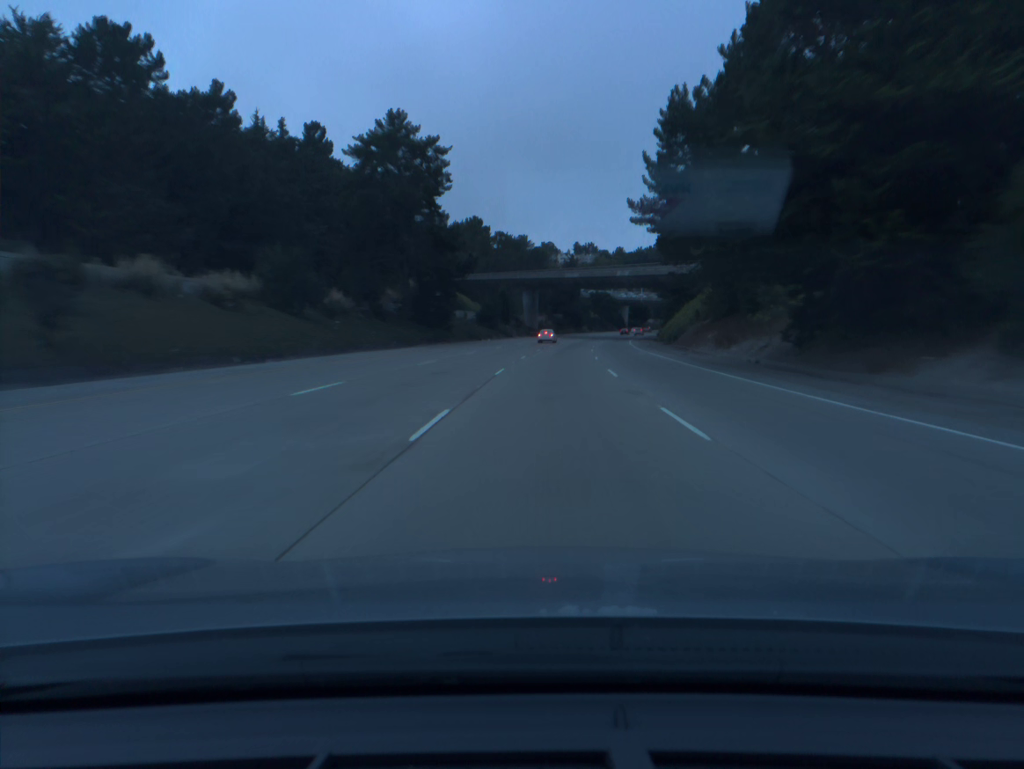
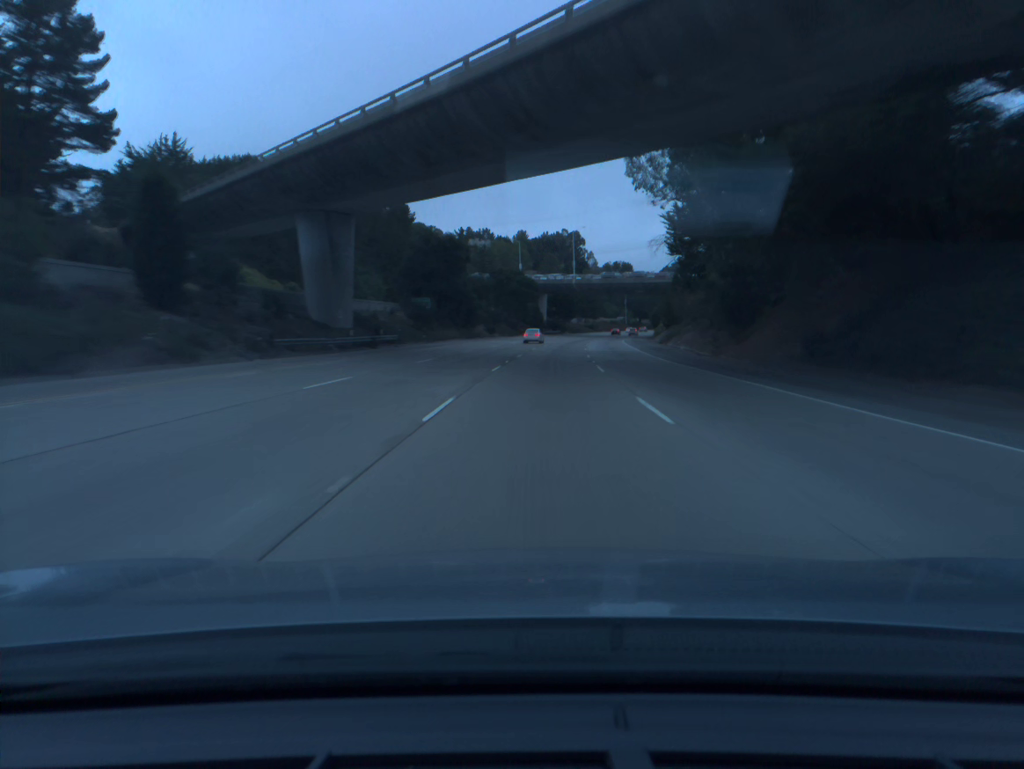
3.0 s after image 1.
(+6.8, +99.9) m; +7°
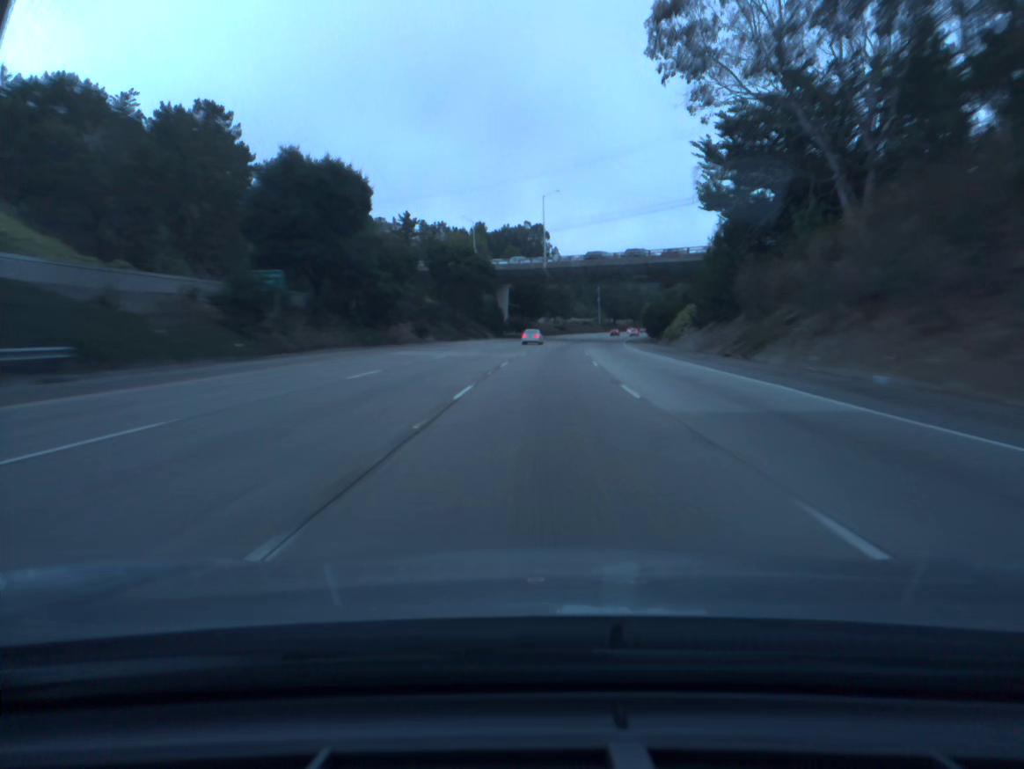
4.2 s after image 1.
(+1.0, +39.9) m; +3°
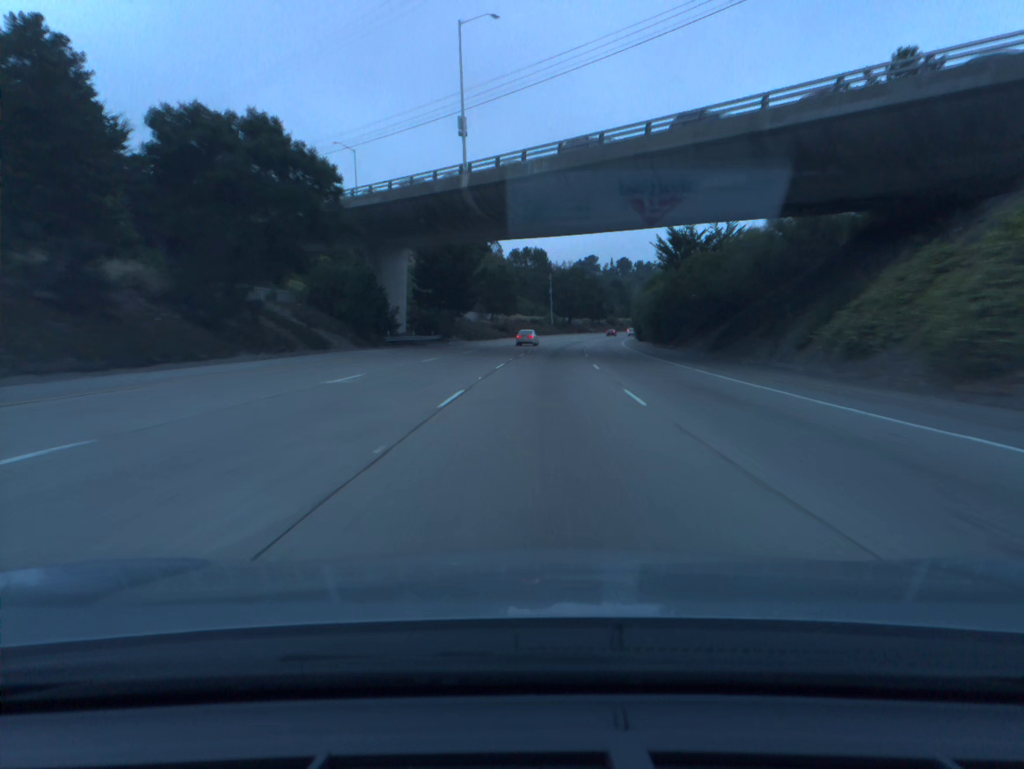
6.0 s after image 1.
(+2.2, +59.8) m; +4°
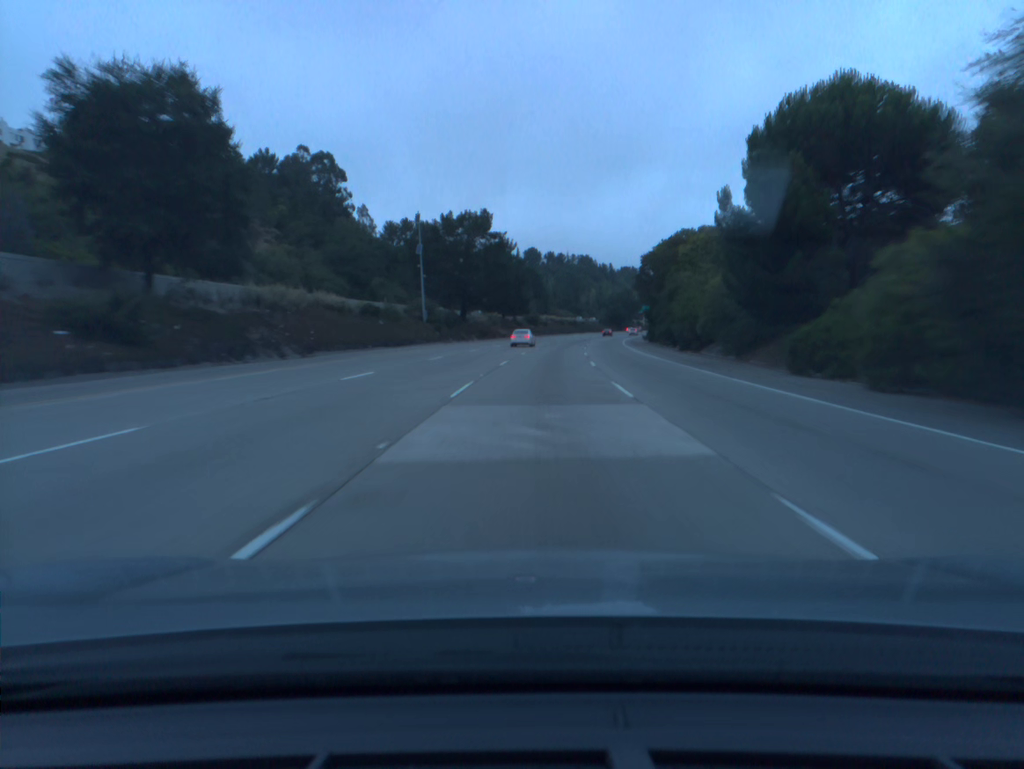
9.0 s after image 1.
(+6.2, +99.8) m; +7°
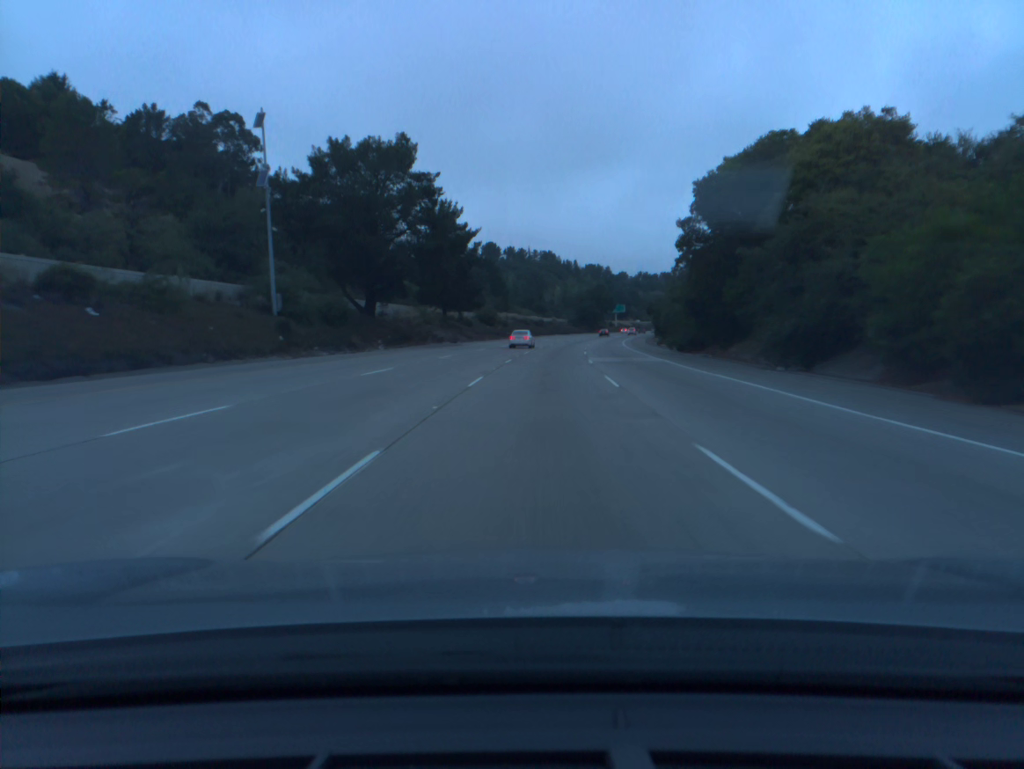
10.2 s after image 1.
(+1.0, +40.3) m; +3°
